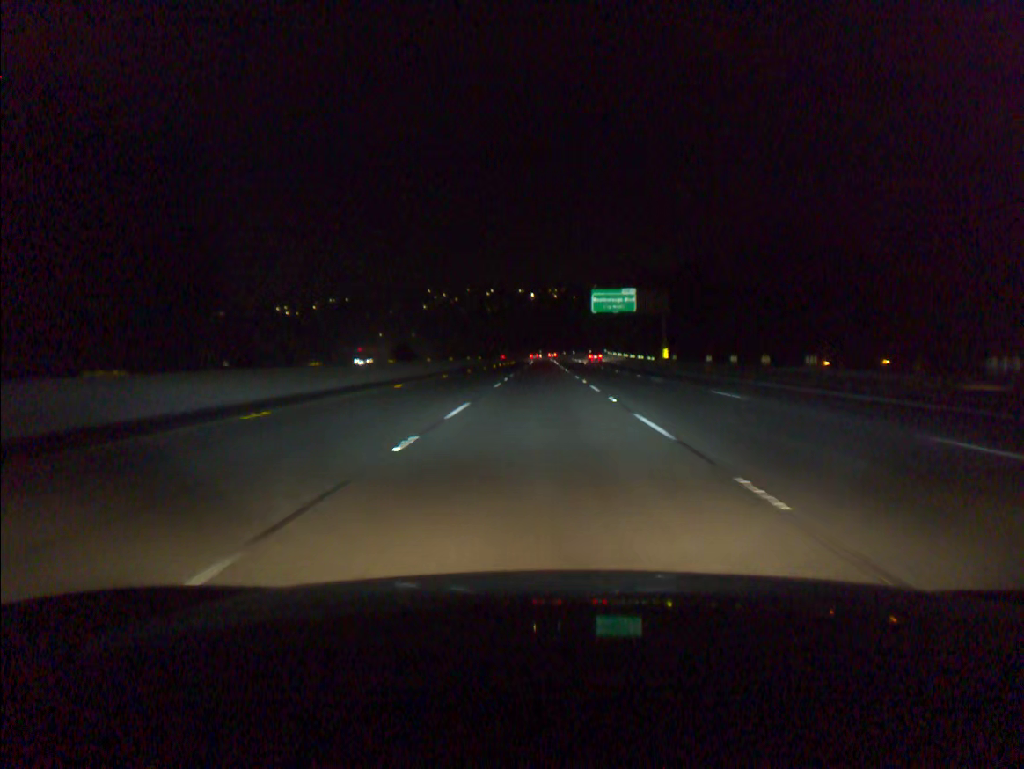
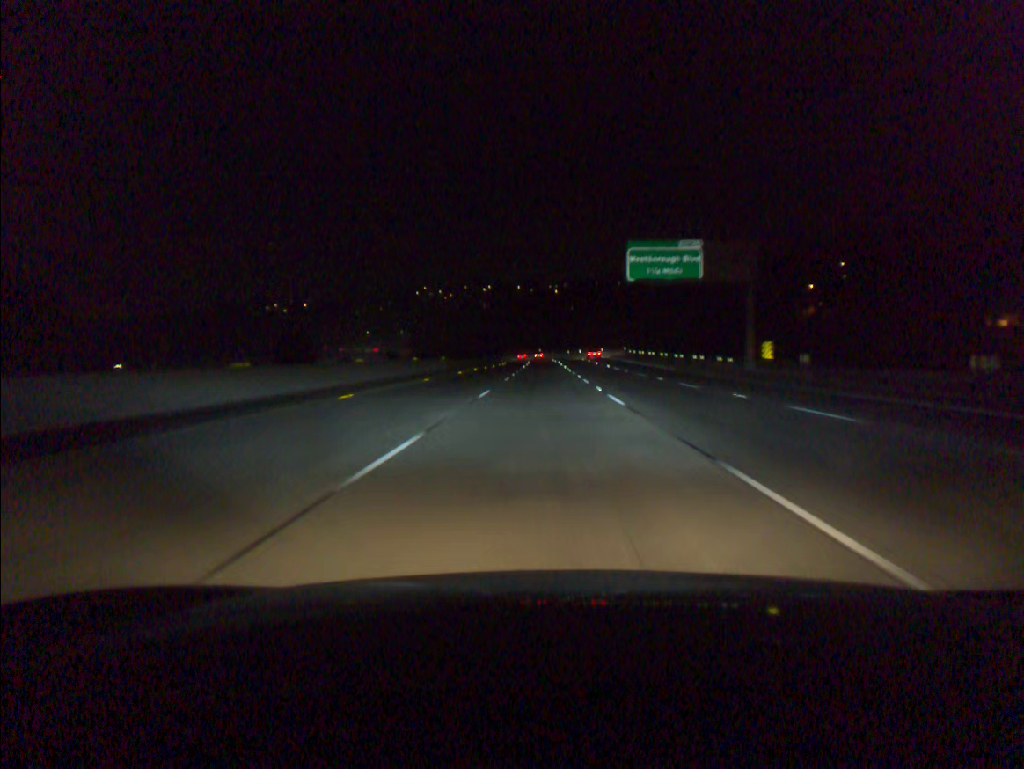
(0.0, +36.8) m; 0°
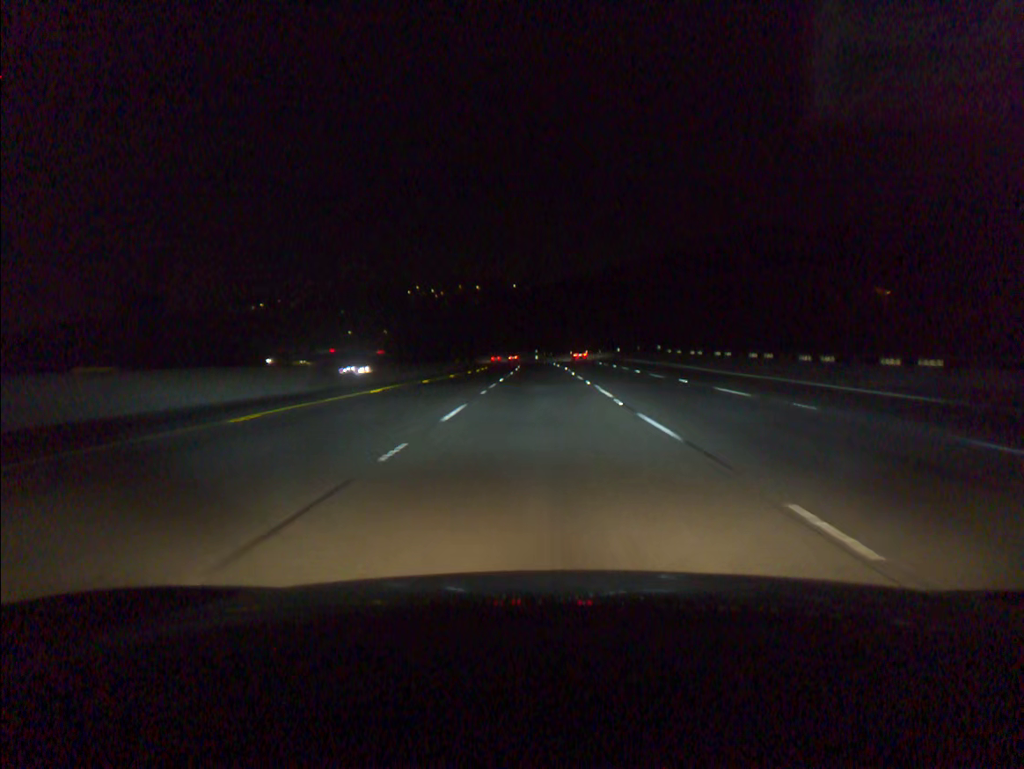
(+0.1, +36.8) m; 0°
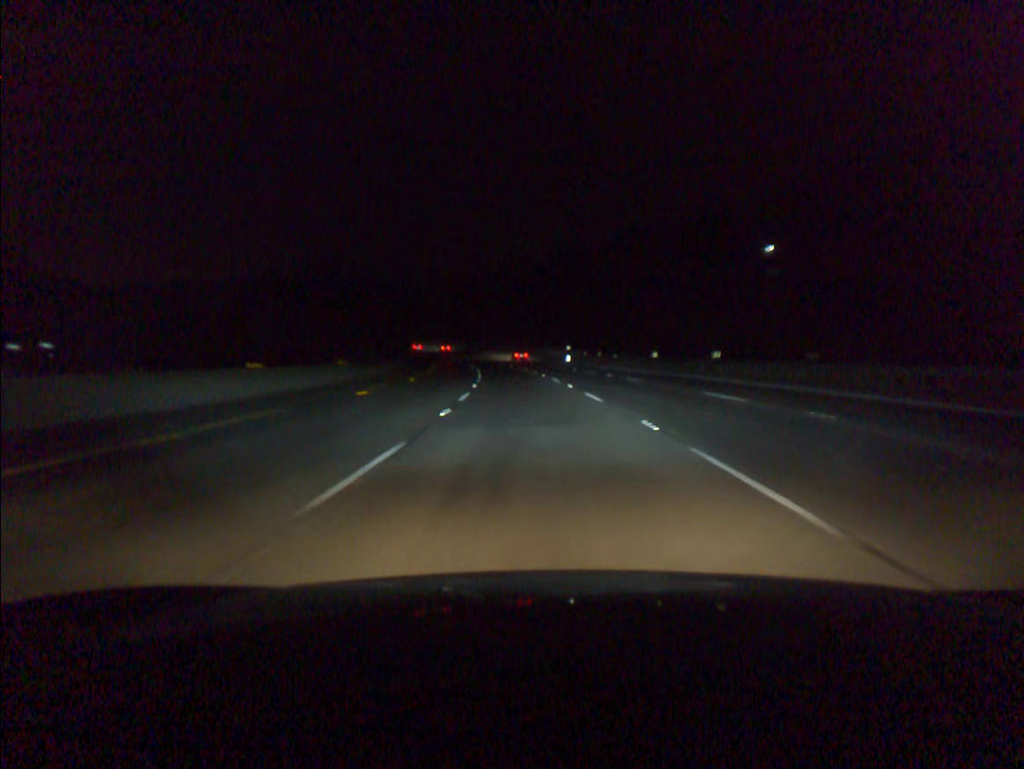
(-0.8, +91.5) m; -2°
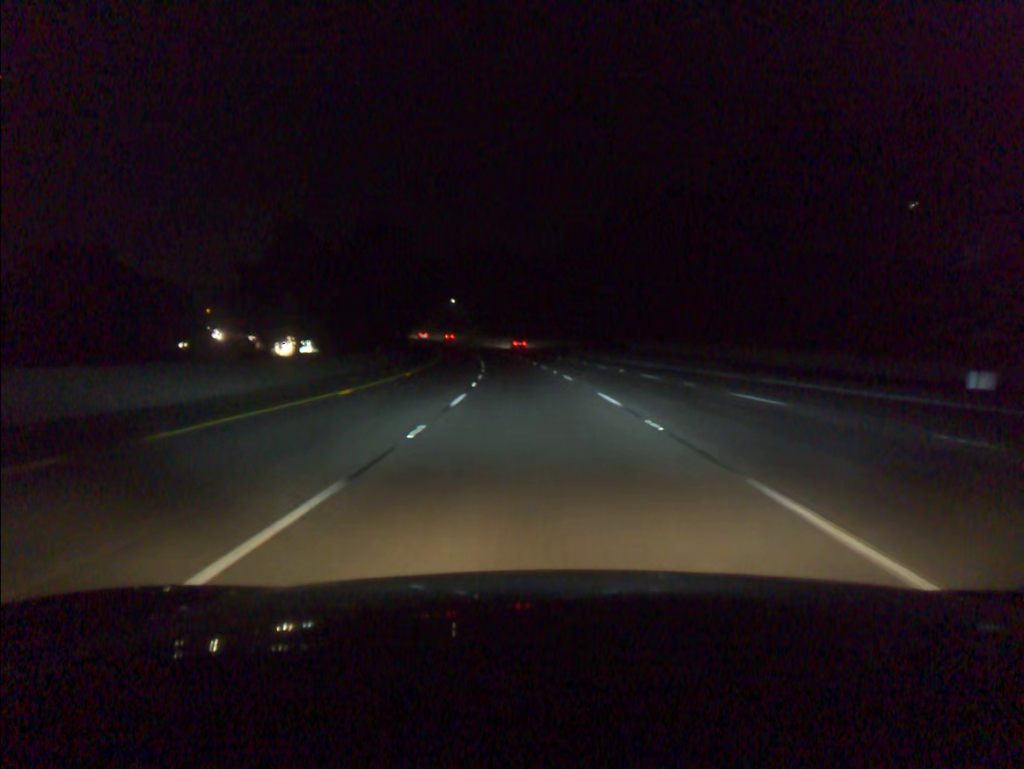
(-6.8, +90.9) m; -8°
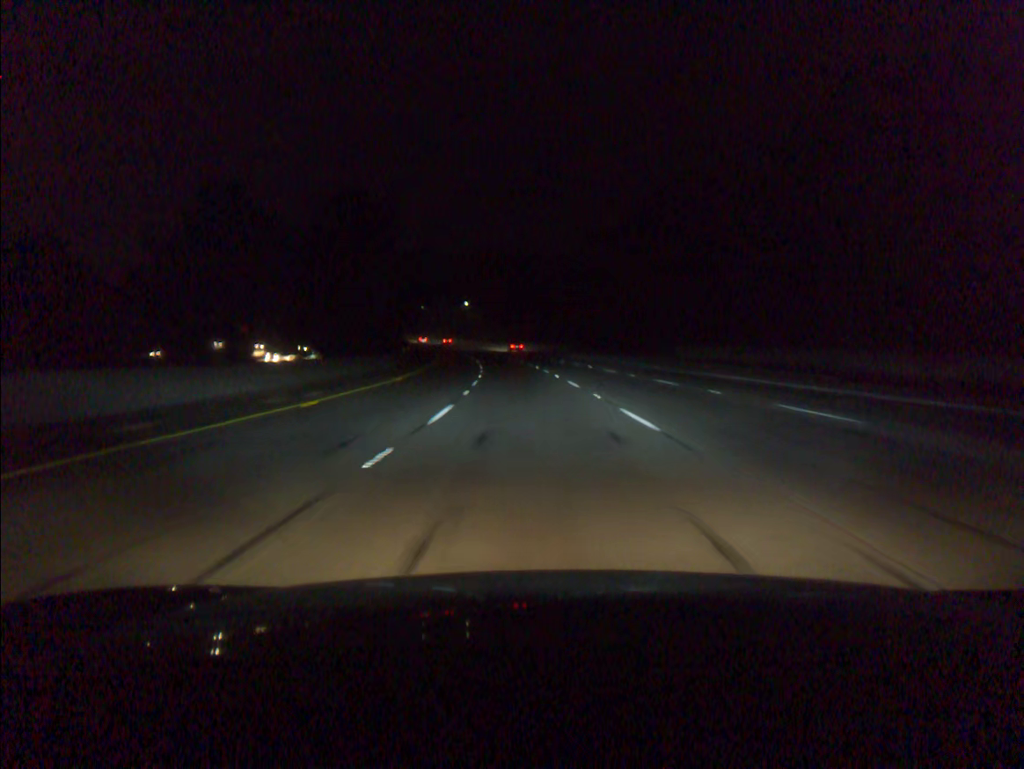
(-0.3, +18.2) m; -2°
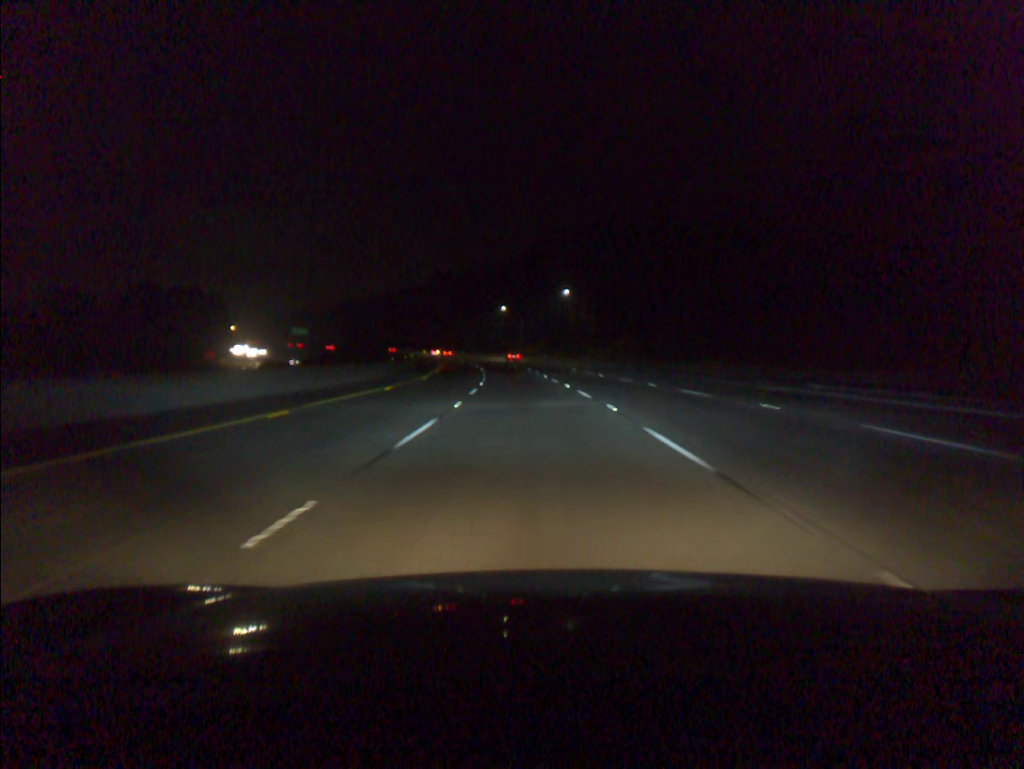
(-6.6, +90.5) m; -8°
